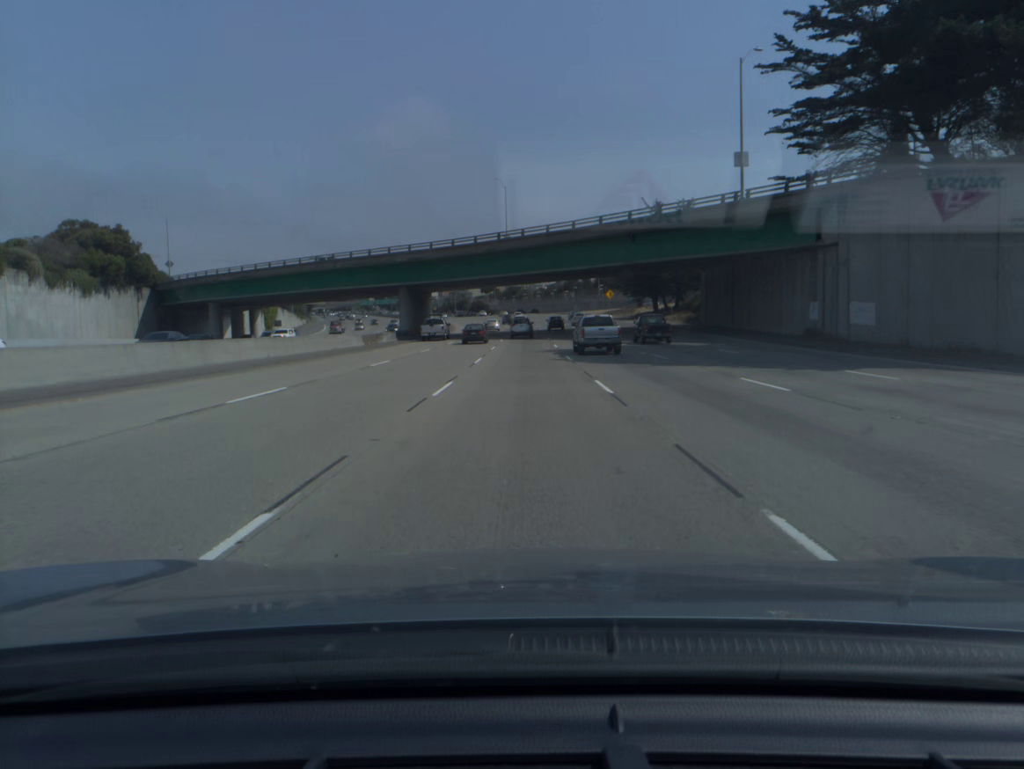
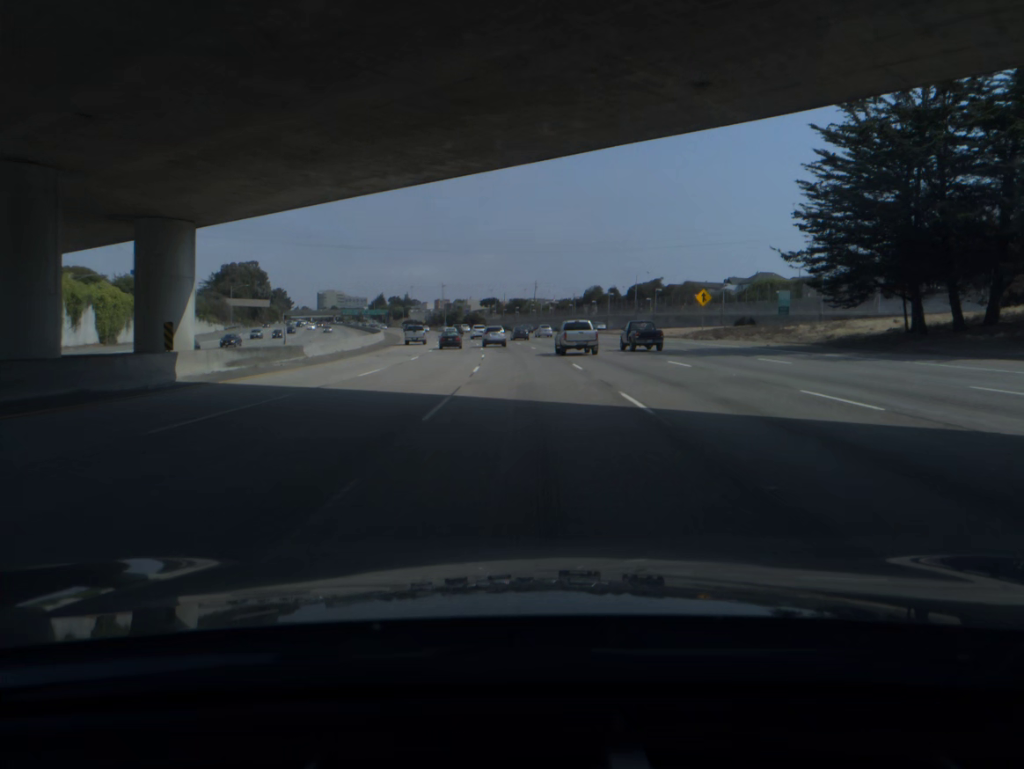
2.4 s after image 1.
(-0.4, +75.0) m; 0°
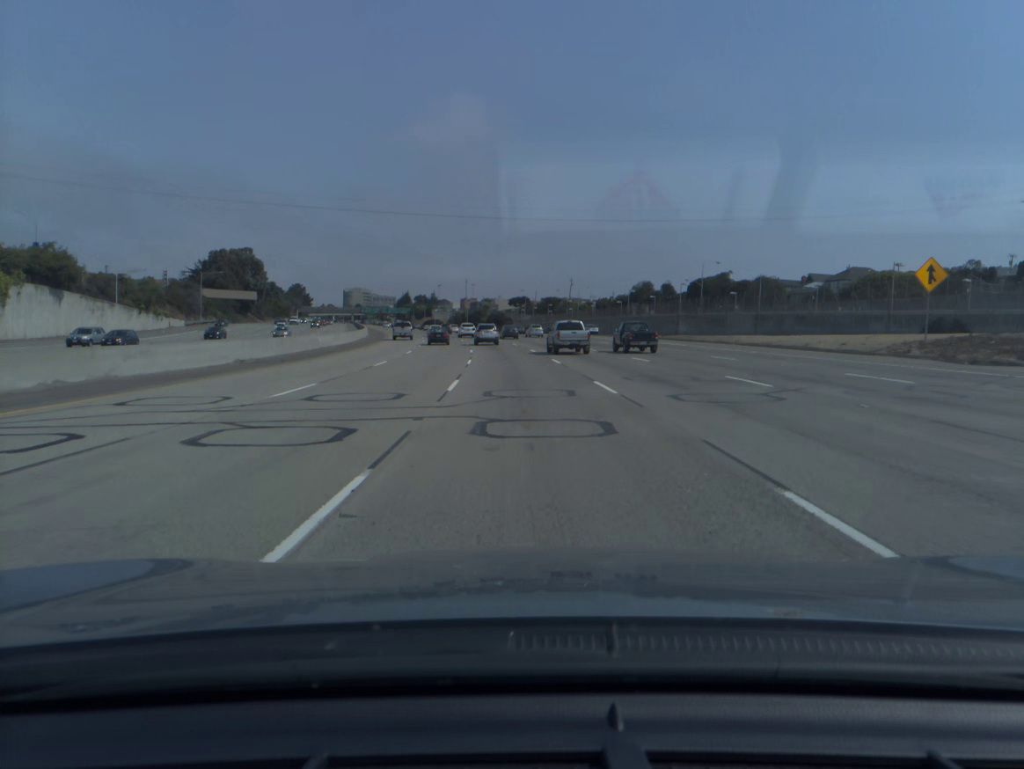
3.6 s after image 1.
(-0.5, +37.2) m; -2°
